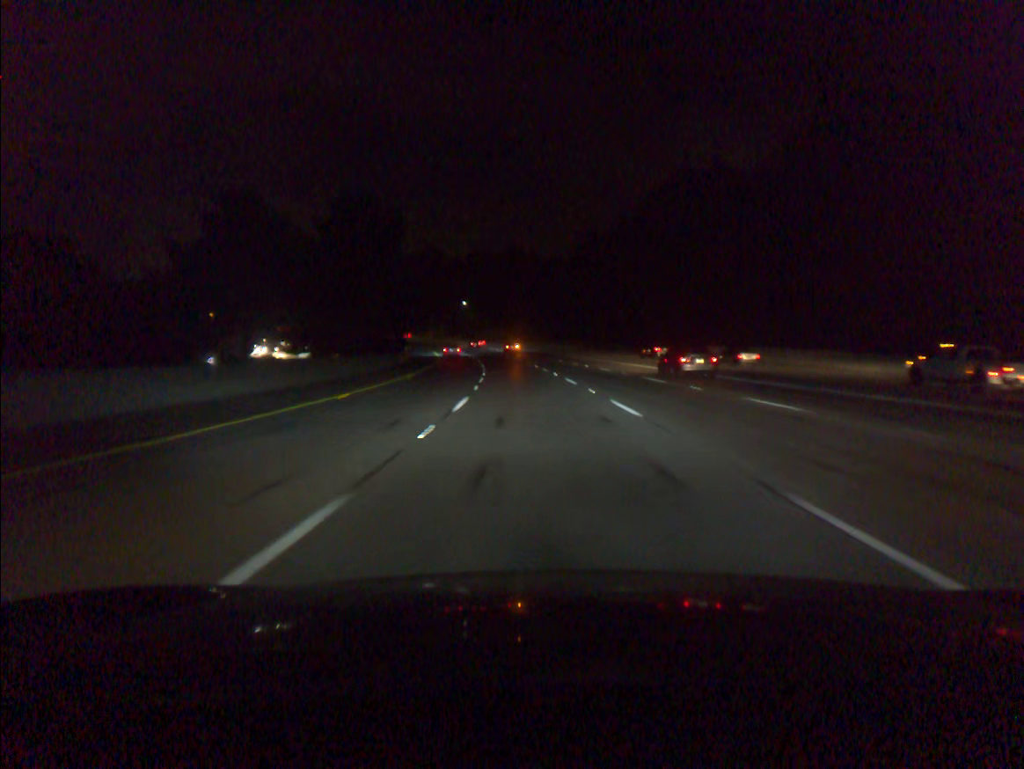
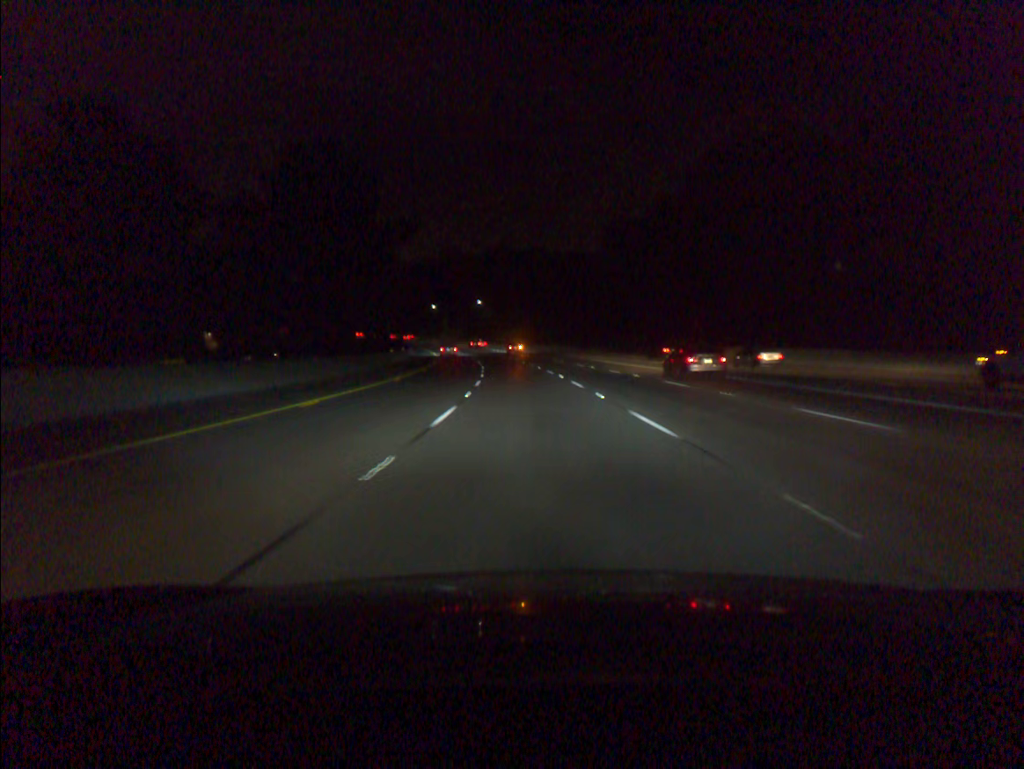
(-0.2, +18.3) m; -1°
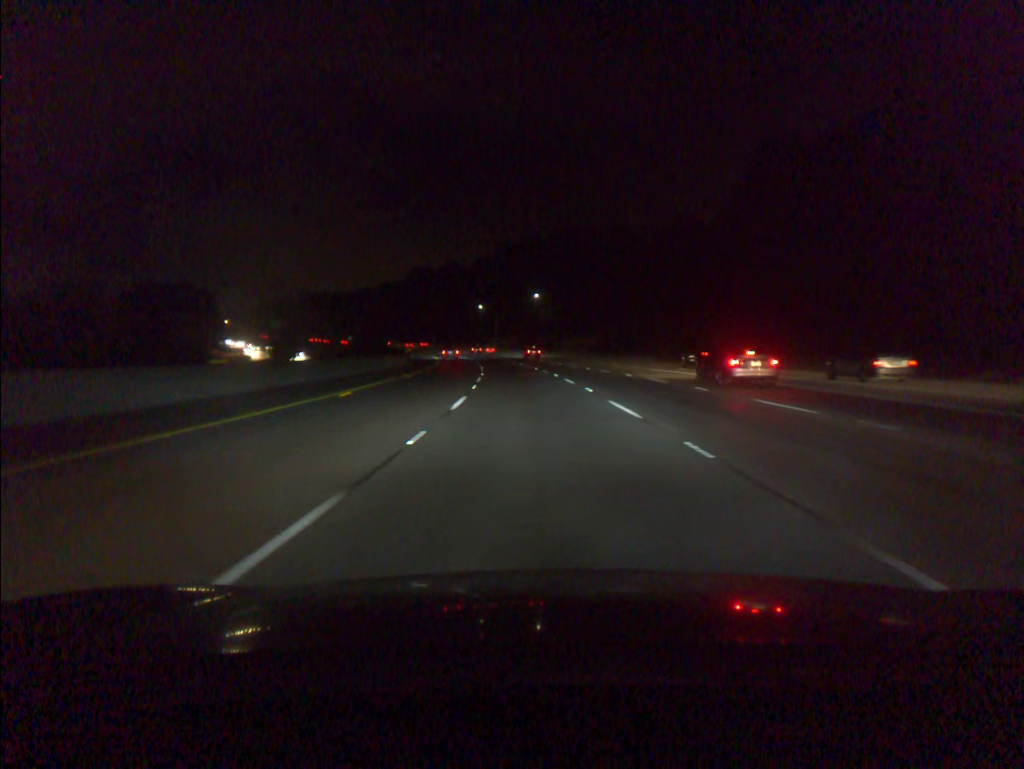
(-2.3, +54.7) m; -5°
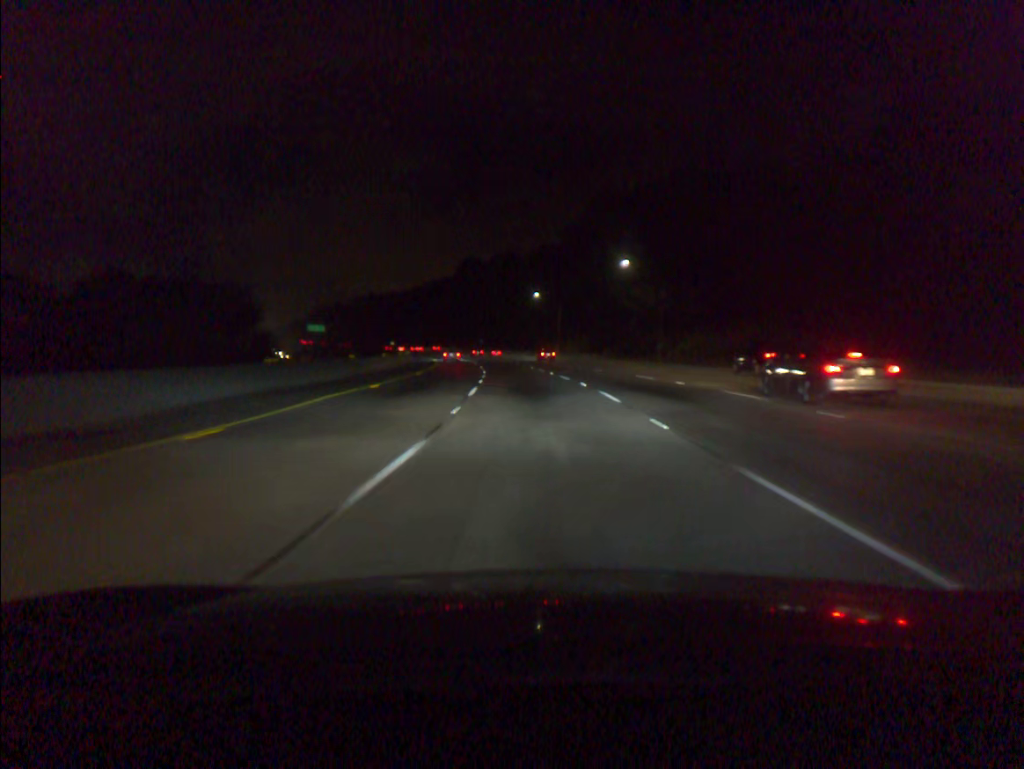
(-2.4, +54.5) m; -5°
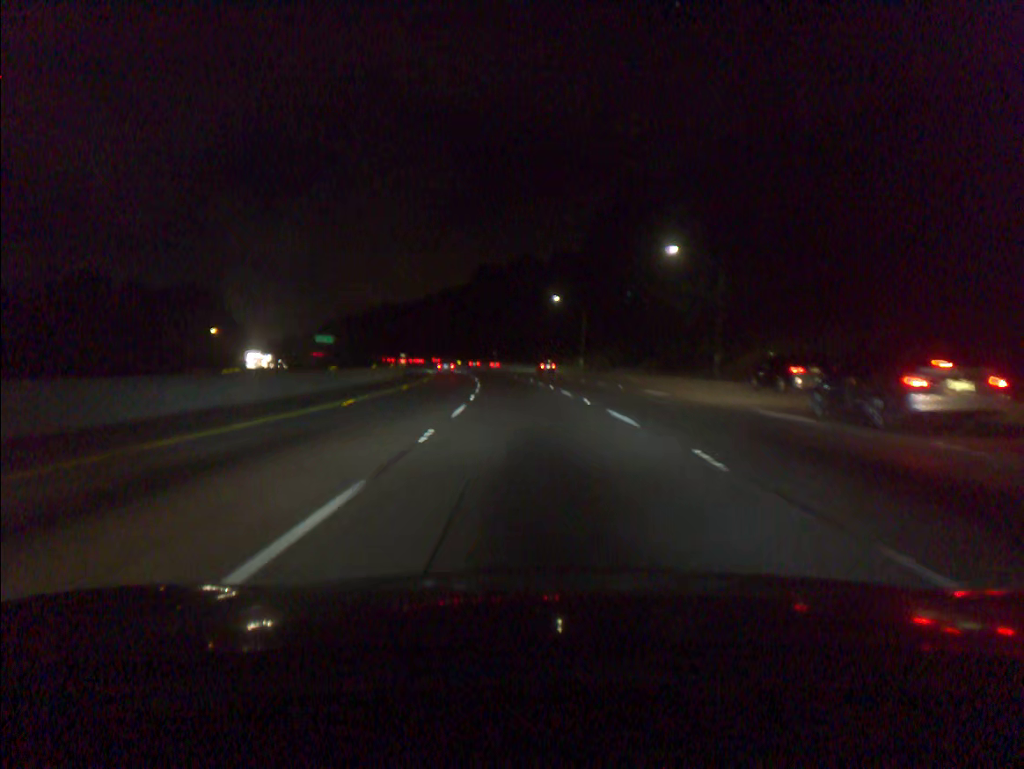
(-0.2, +18.1) m; -1°
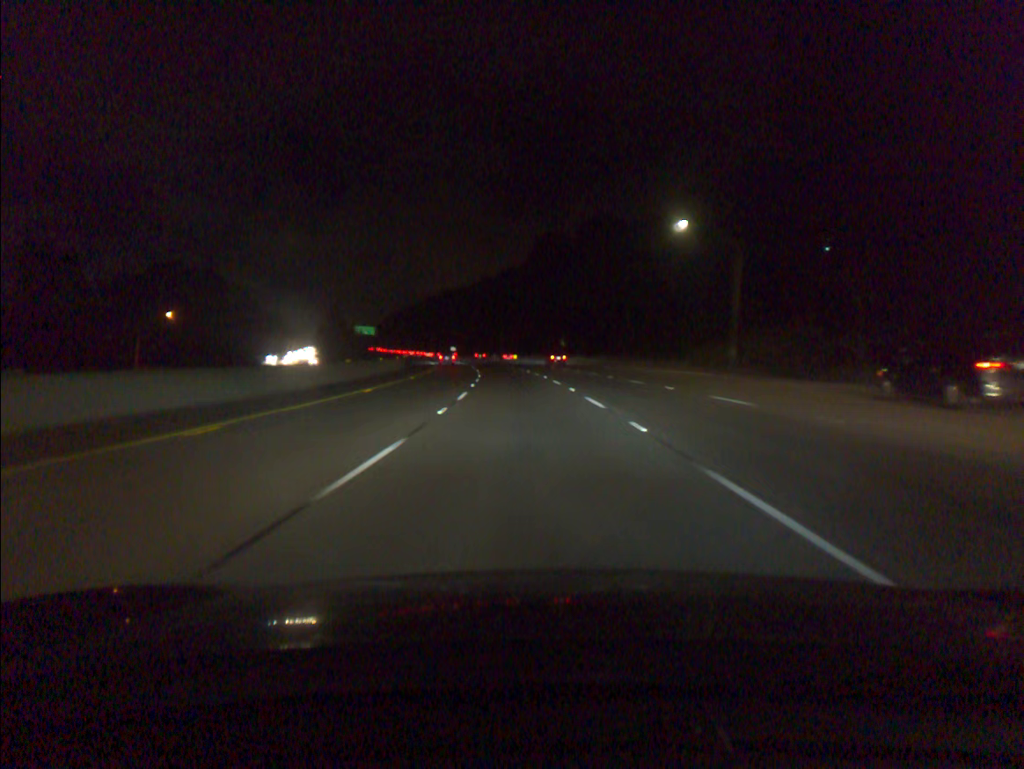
(-2.3, +54.4) m; -5°
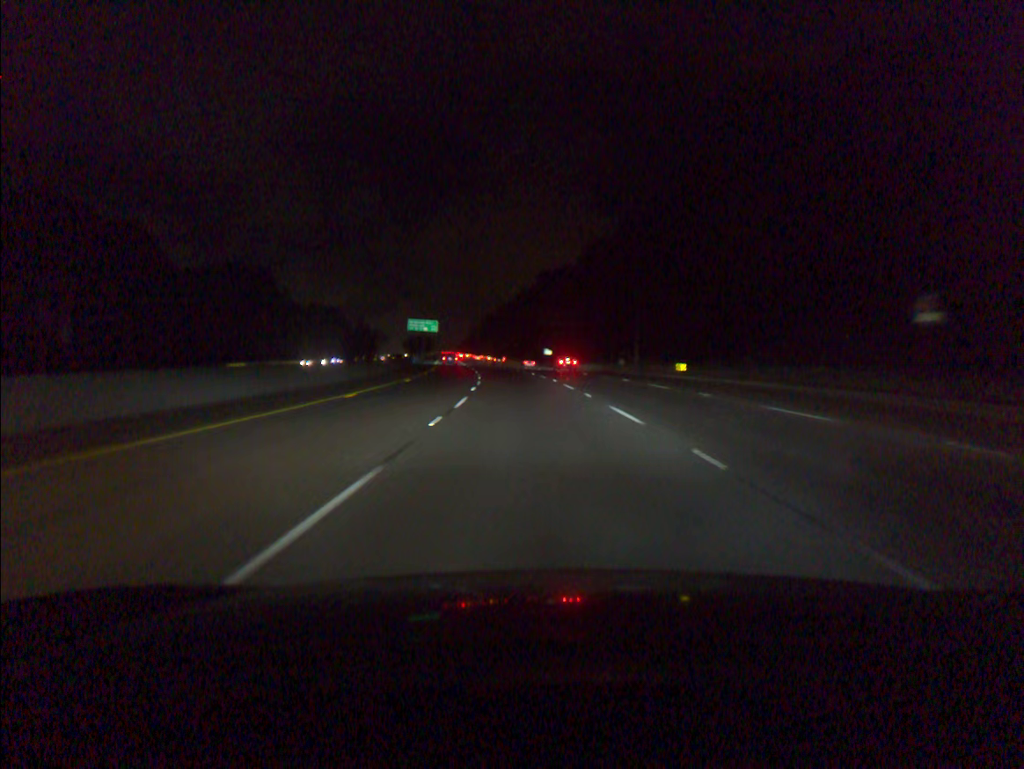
(-6.7, +90.9) m; -8°
